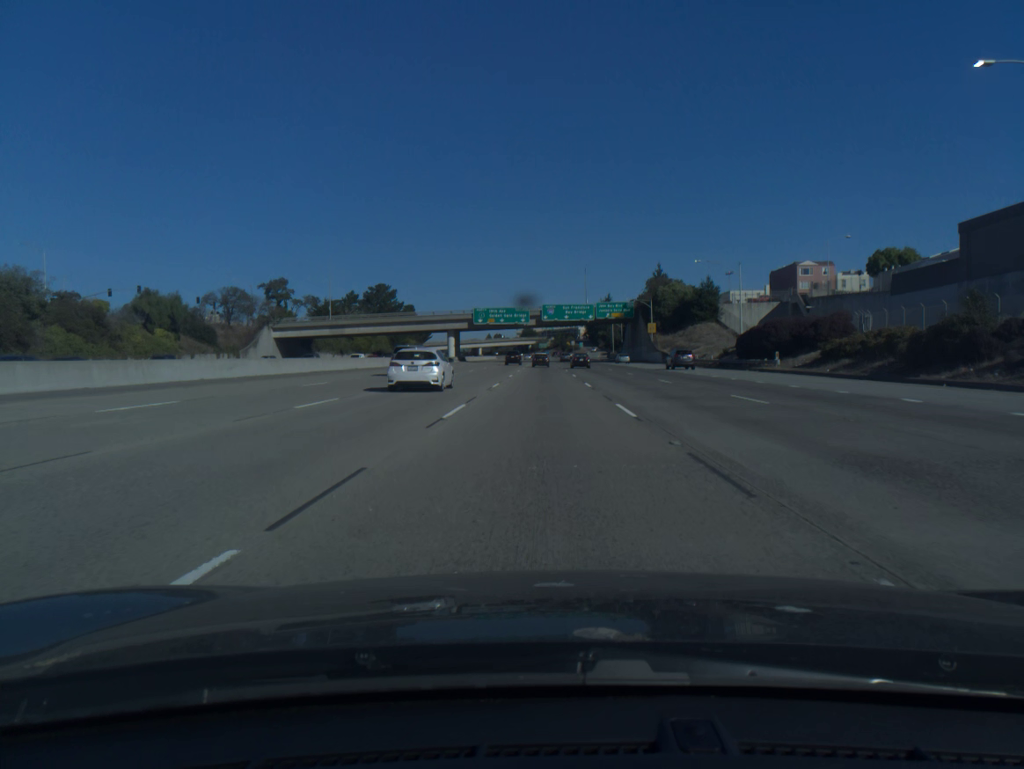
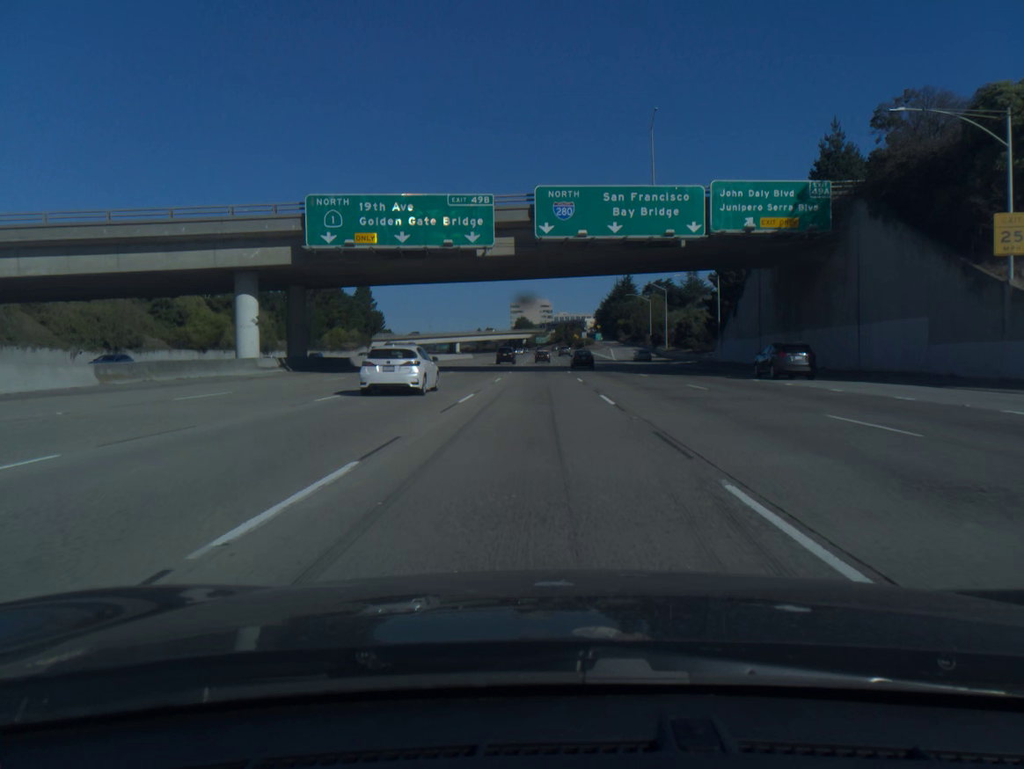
(+0.4, +96.1) m; 0°
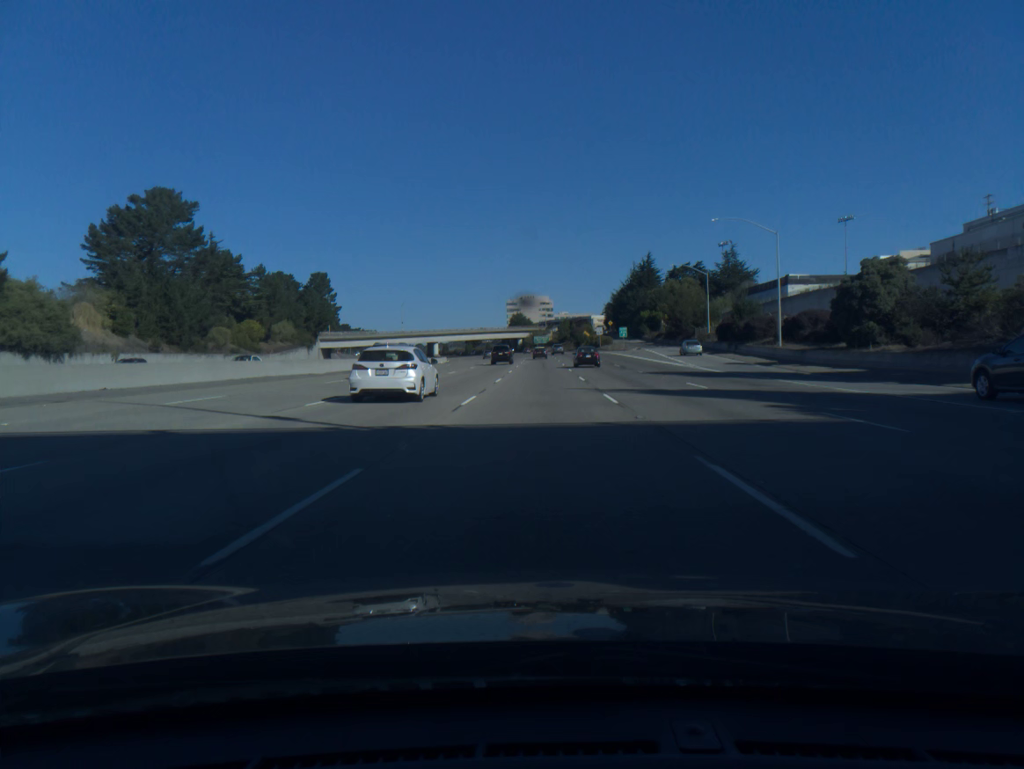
(0.0, +57.6) m; 0°
